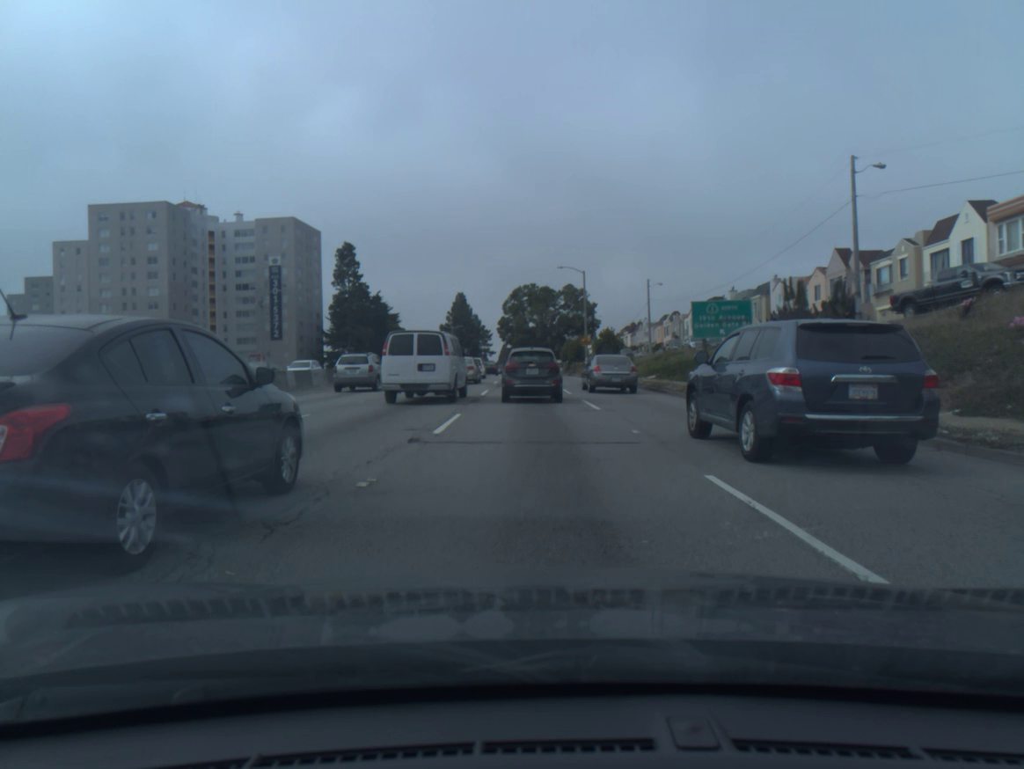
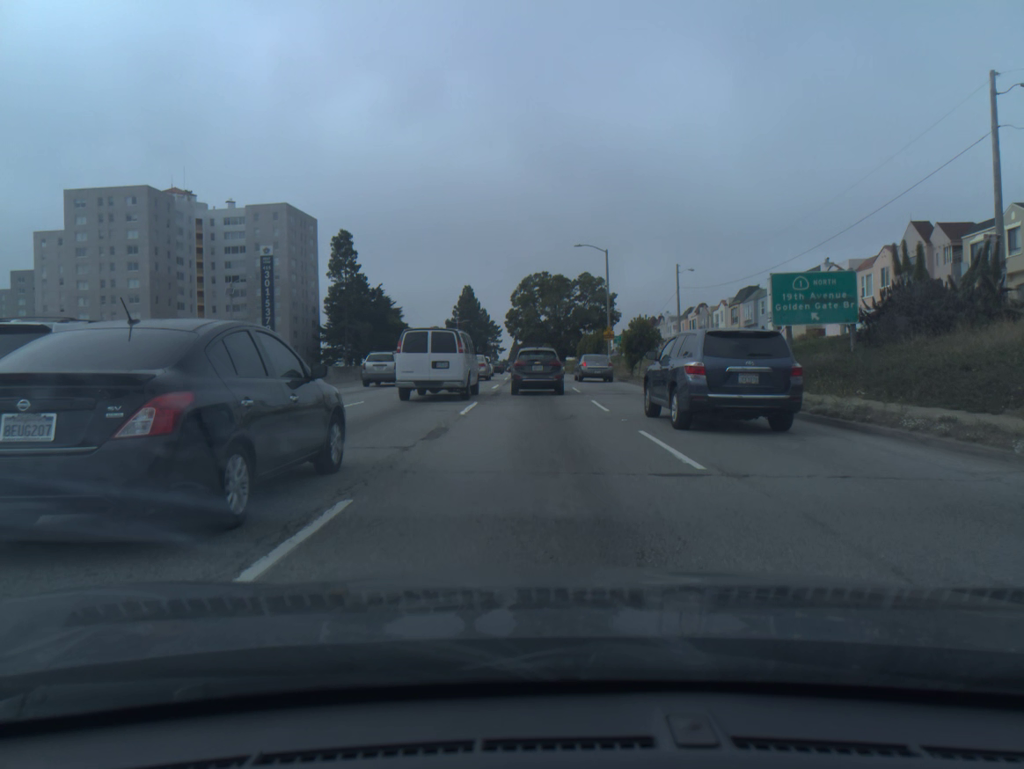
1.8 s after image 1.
(-0.1, +10.8) m; -1°
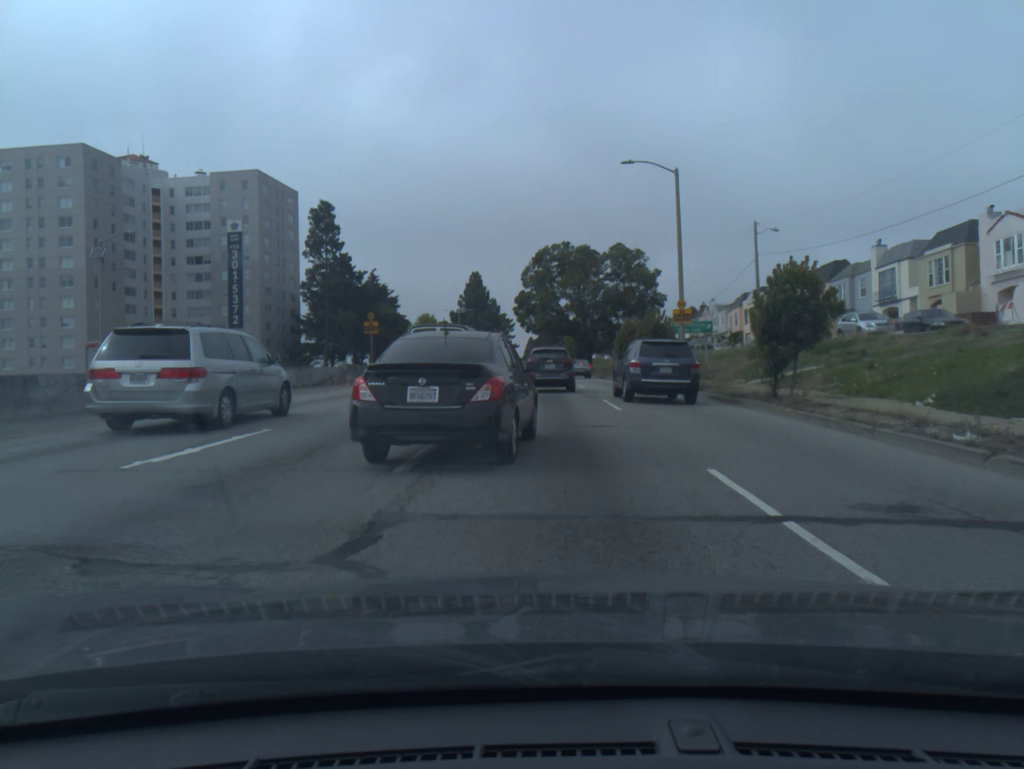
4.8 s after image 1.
(-0.2, +23.7) m; -1°
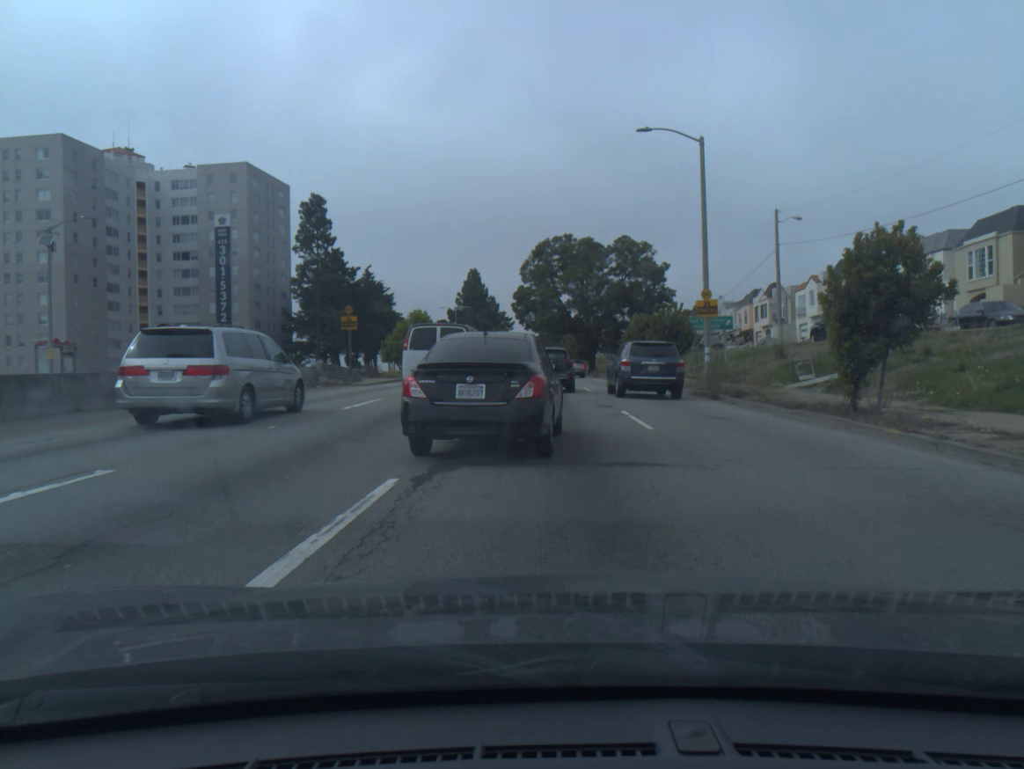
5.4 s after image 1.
(0.0, +5.0) m; 0°
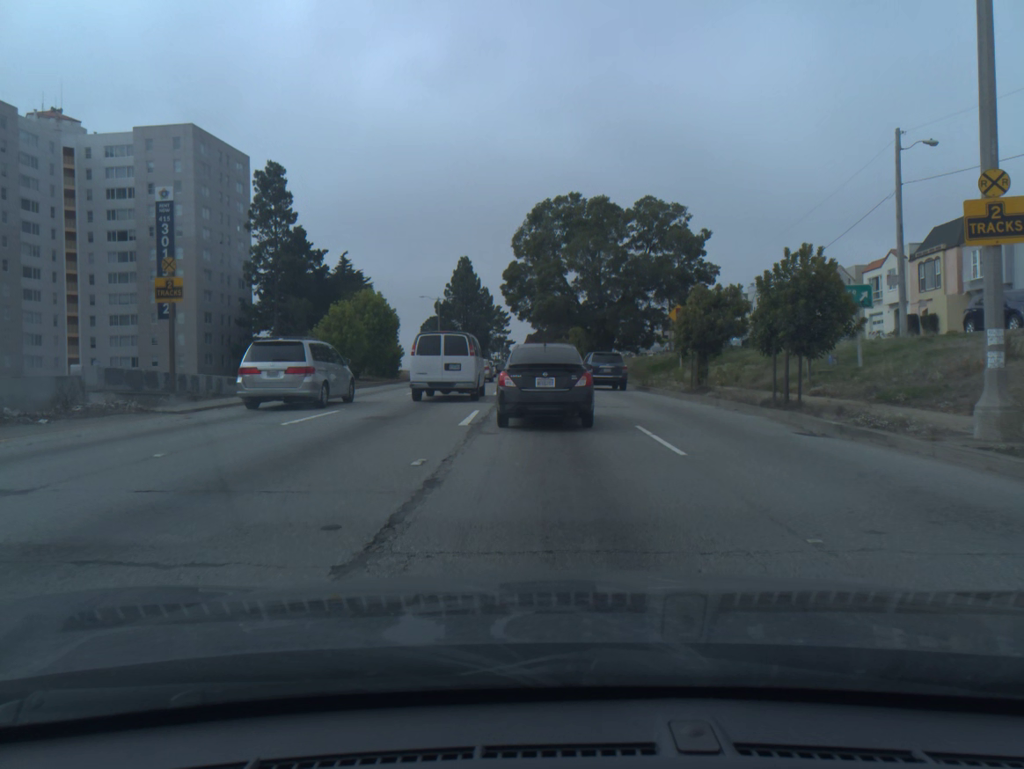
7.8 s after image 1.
(0.0, +18.3) m; 0°
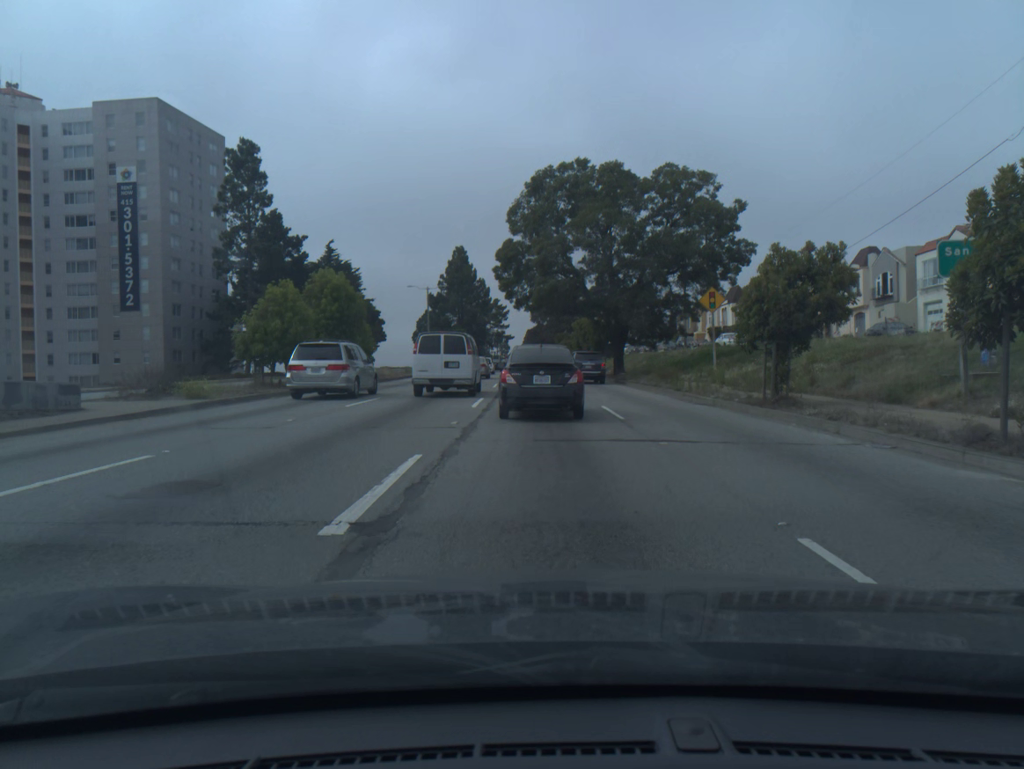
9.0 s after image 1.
(0.0, +9.0) m; 0°
